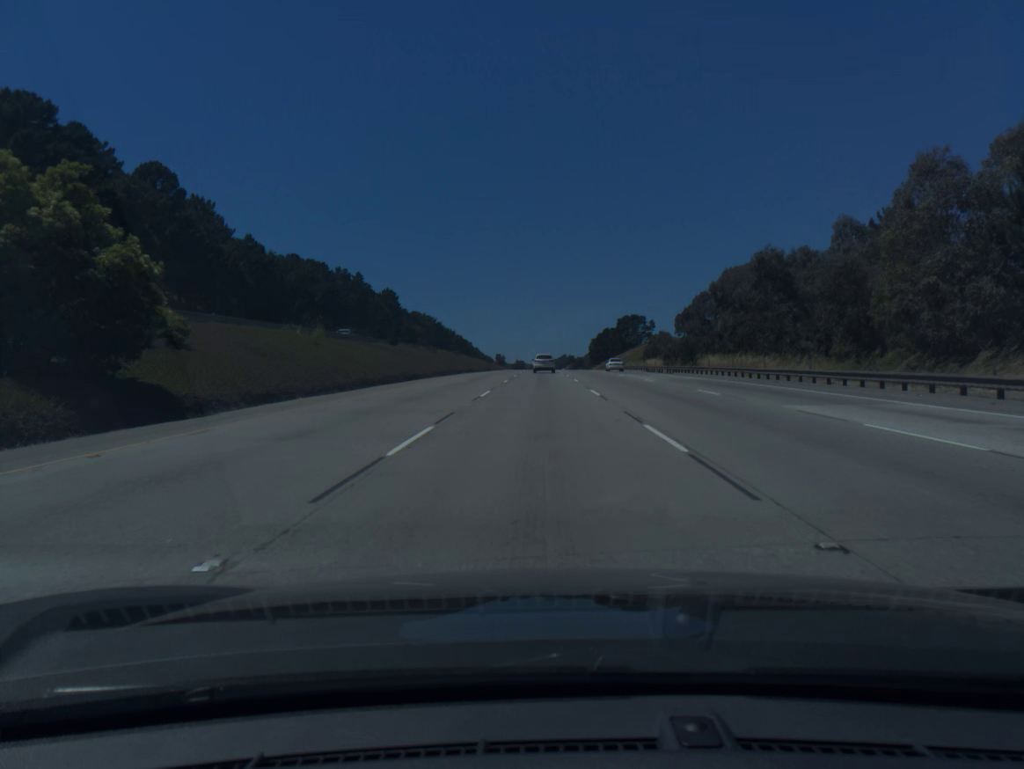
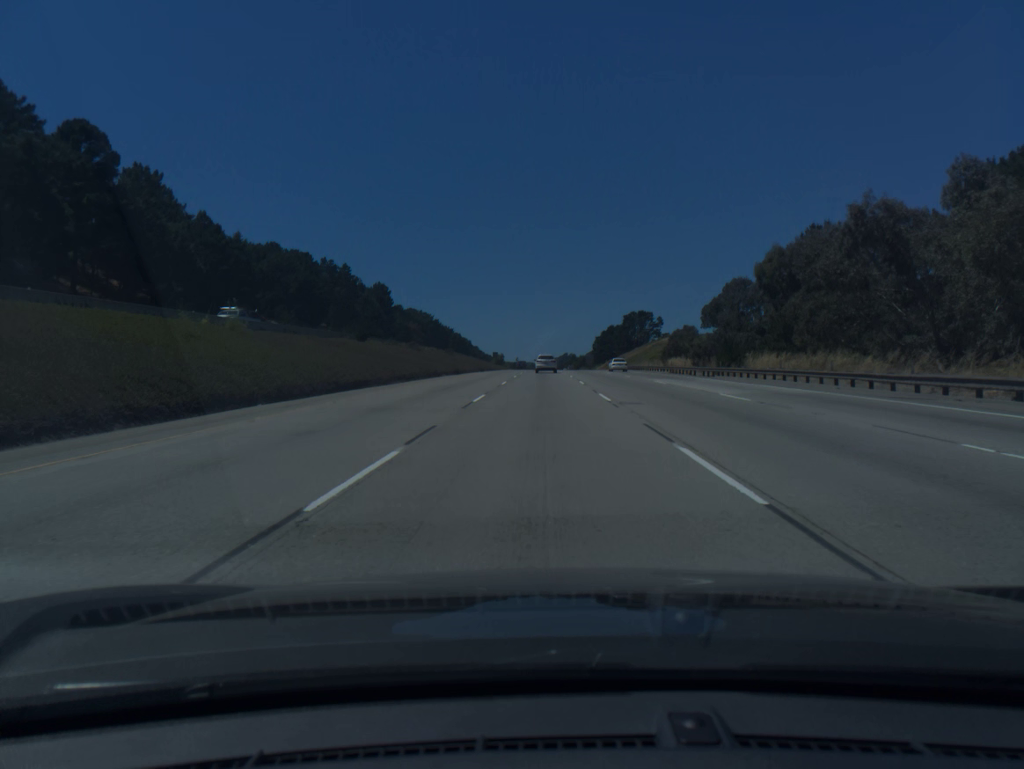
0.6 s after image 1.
(0.0, +17.9) m; 0°
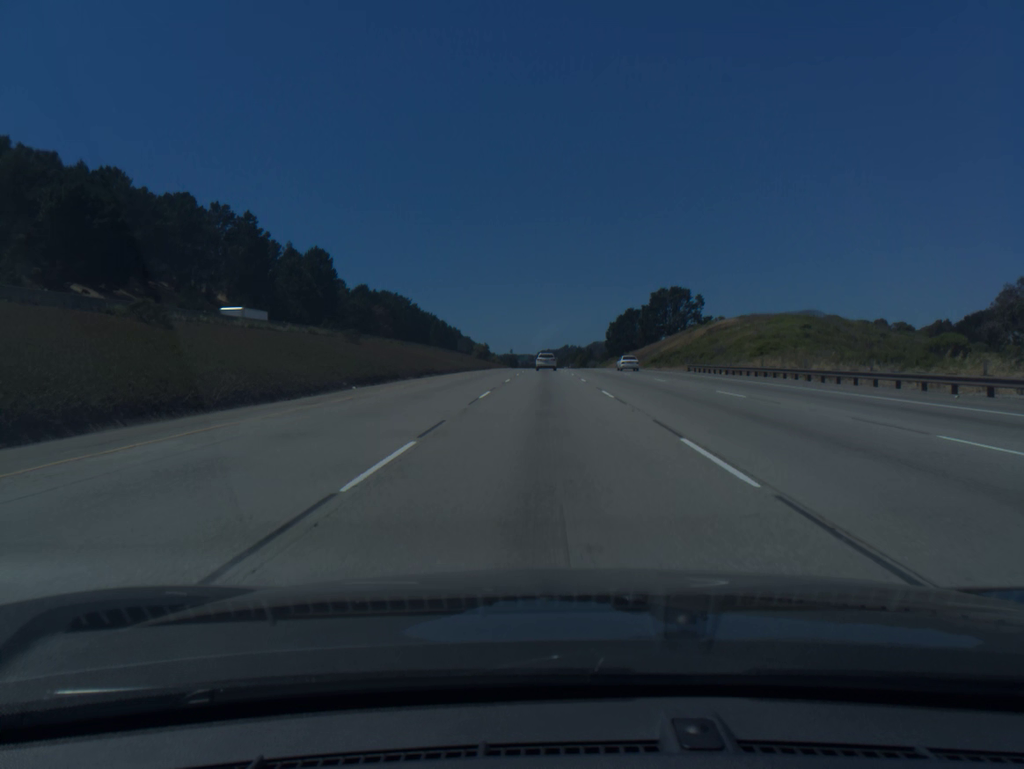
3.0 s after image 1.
(-0.1, +72.1) m; 0°
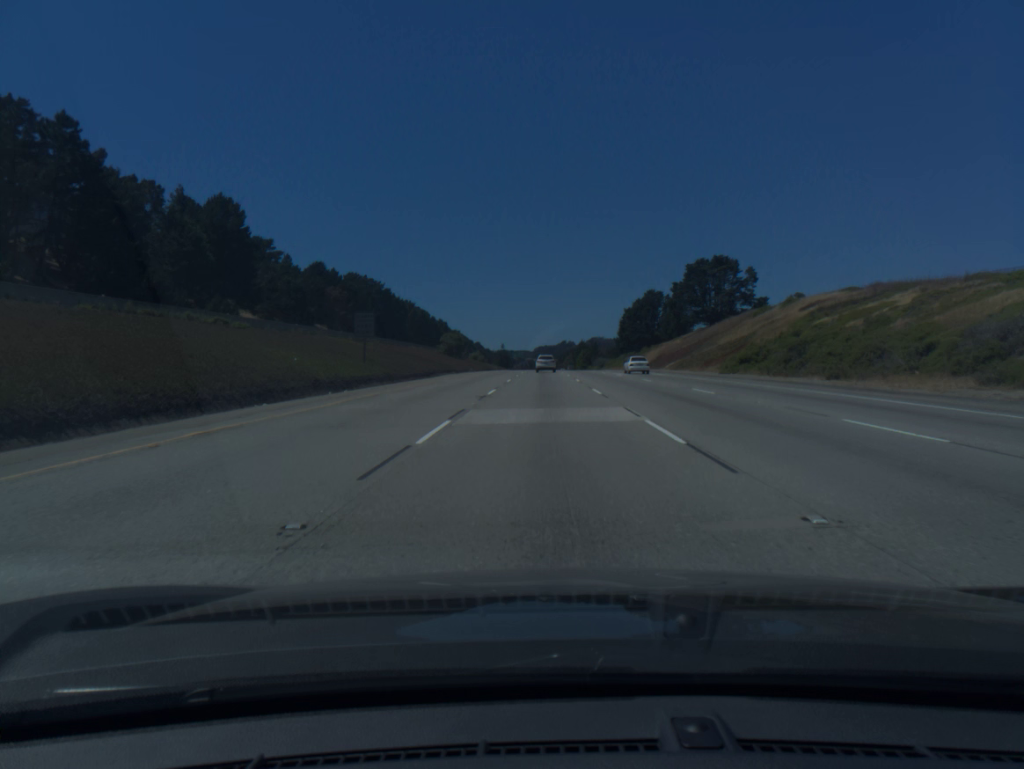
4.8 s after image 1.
(0.0, +54.7) m; 0°
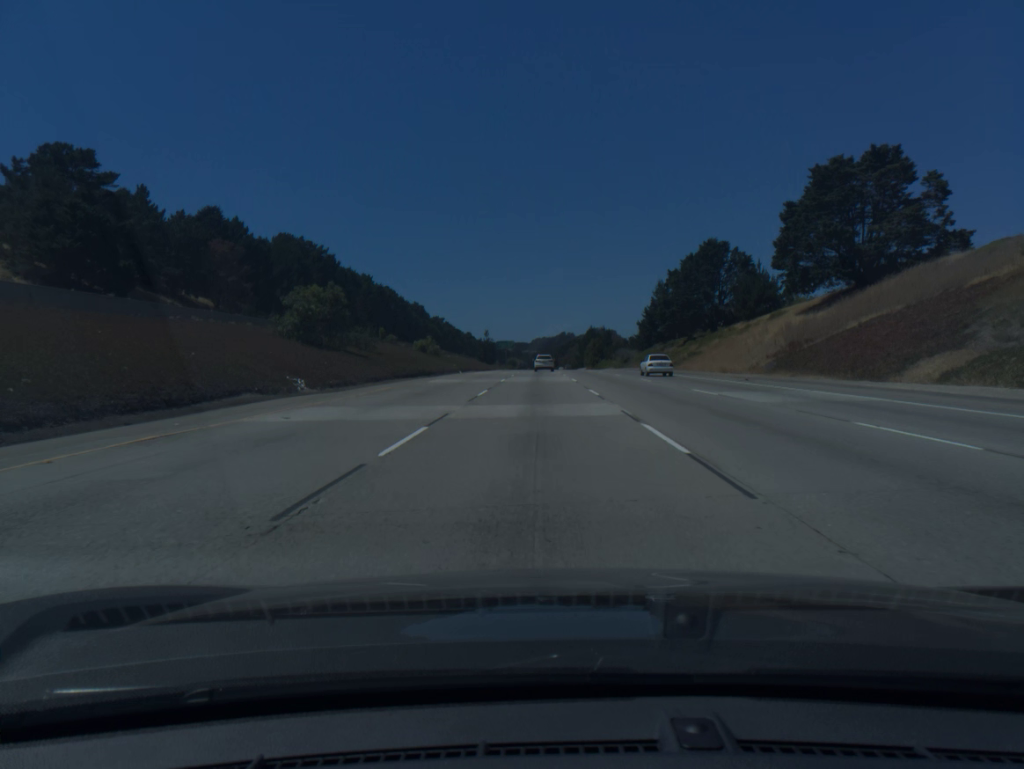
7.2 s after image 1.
(+0.2, +74.3) m; 0°
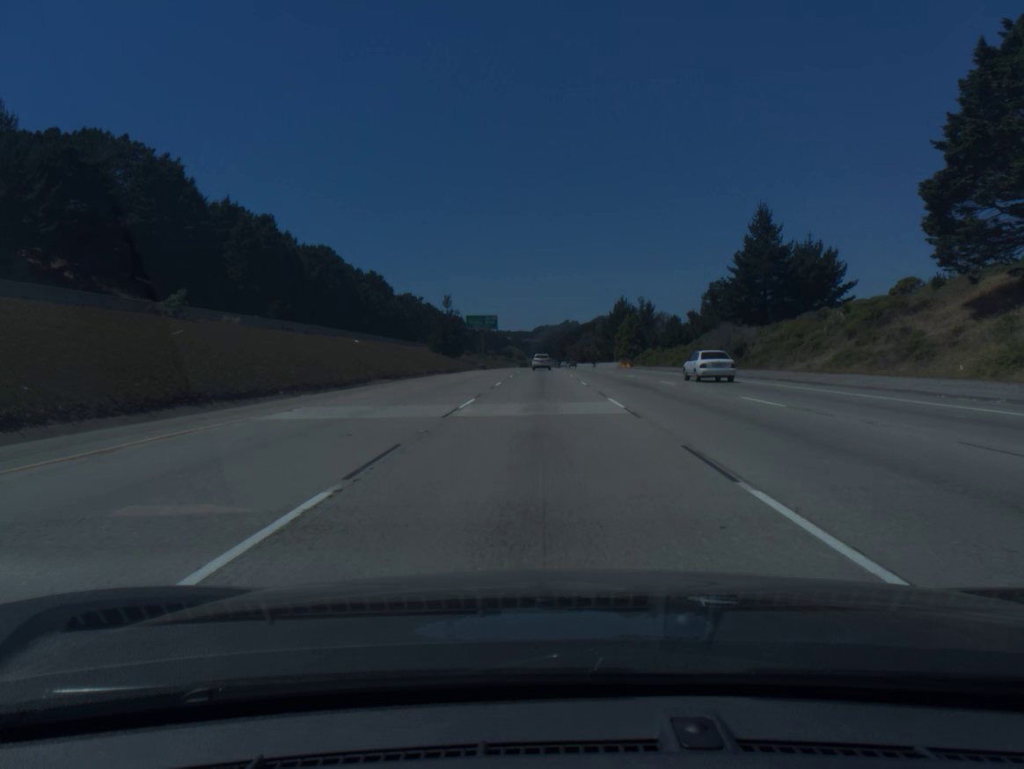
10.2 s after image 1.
(-0.2, +94.1) m; 0°
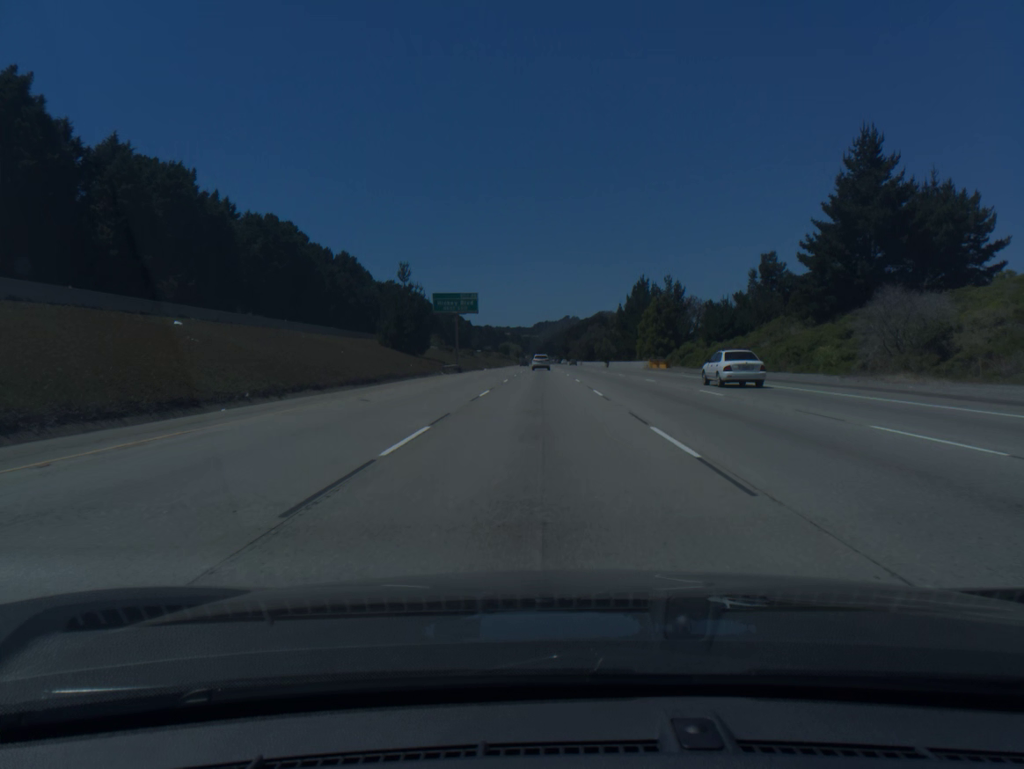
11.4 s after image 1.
(0.0, +37.7) m; 0°
